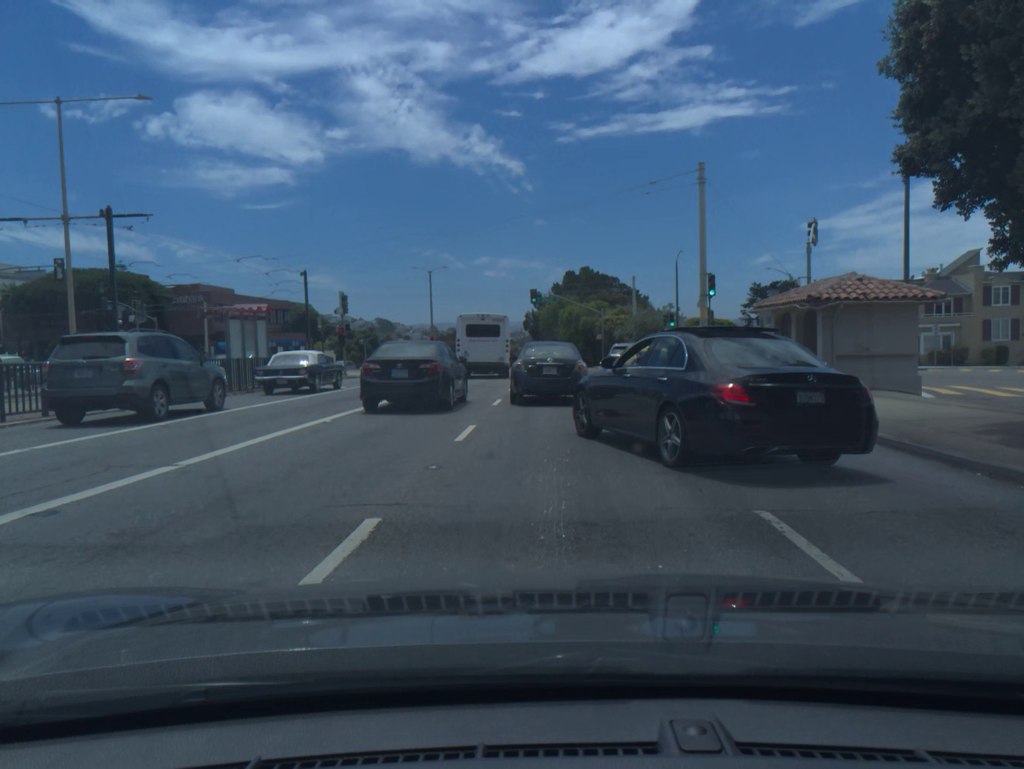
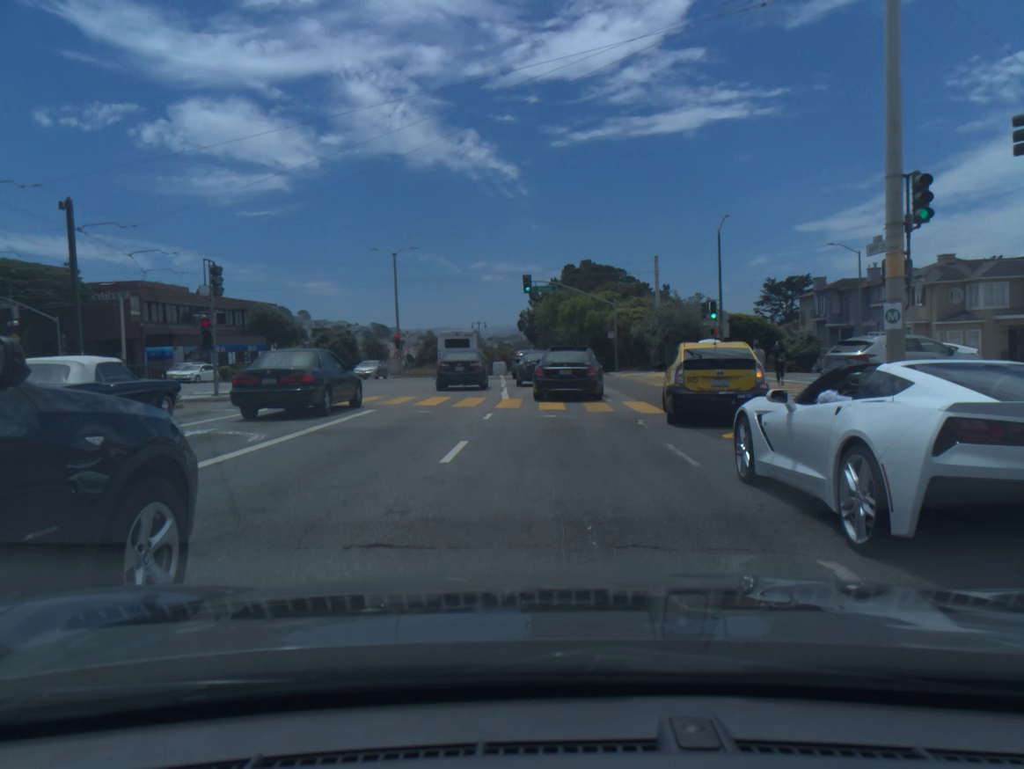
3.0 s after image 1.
(-0.1, +16.2) m; -1°
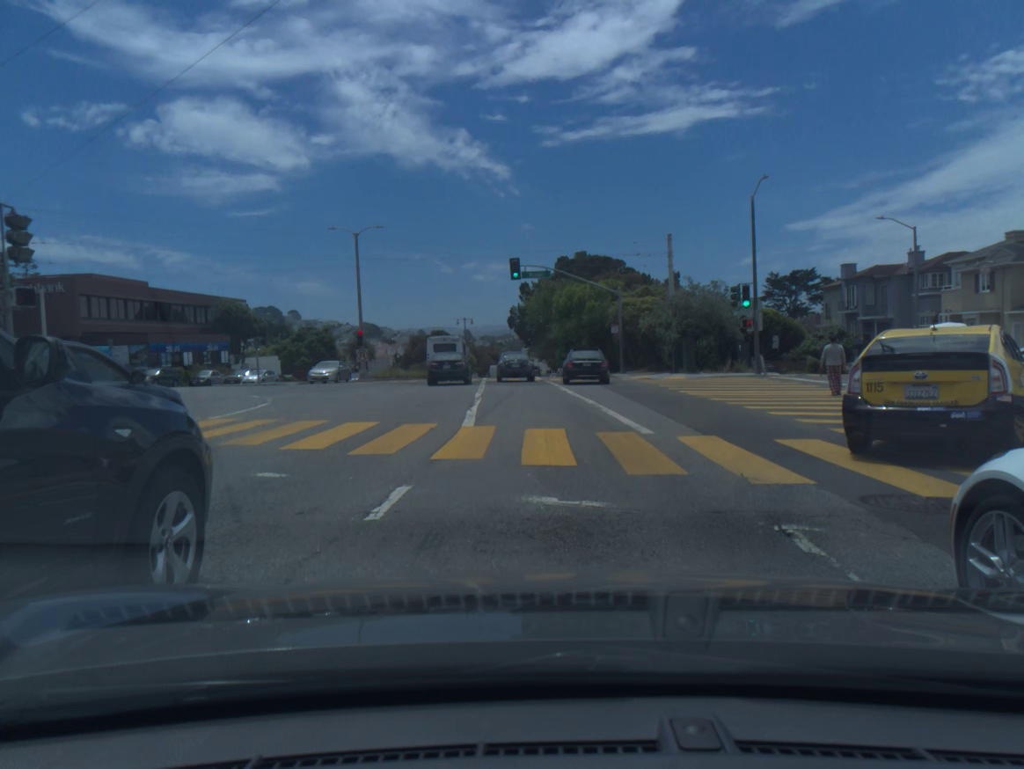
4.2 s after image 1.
(0.0, +9.2) m; 0°
